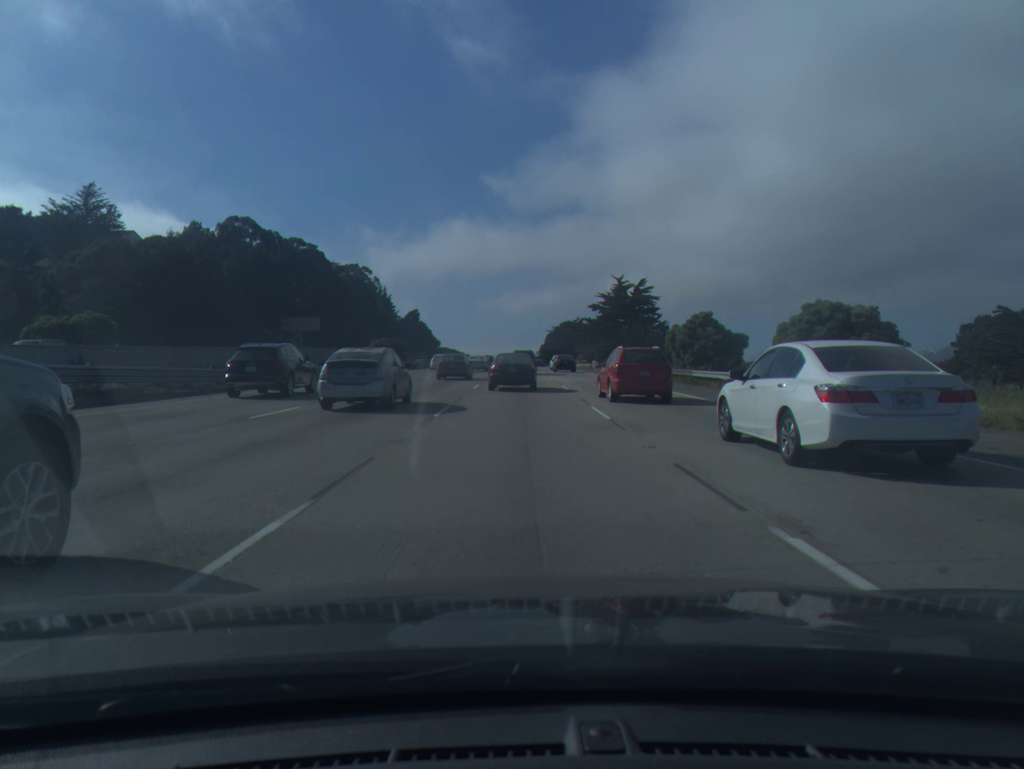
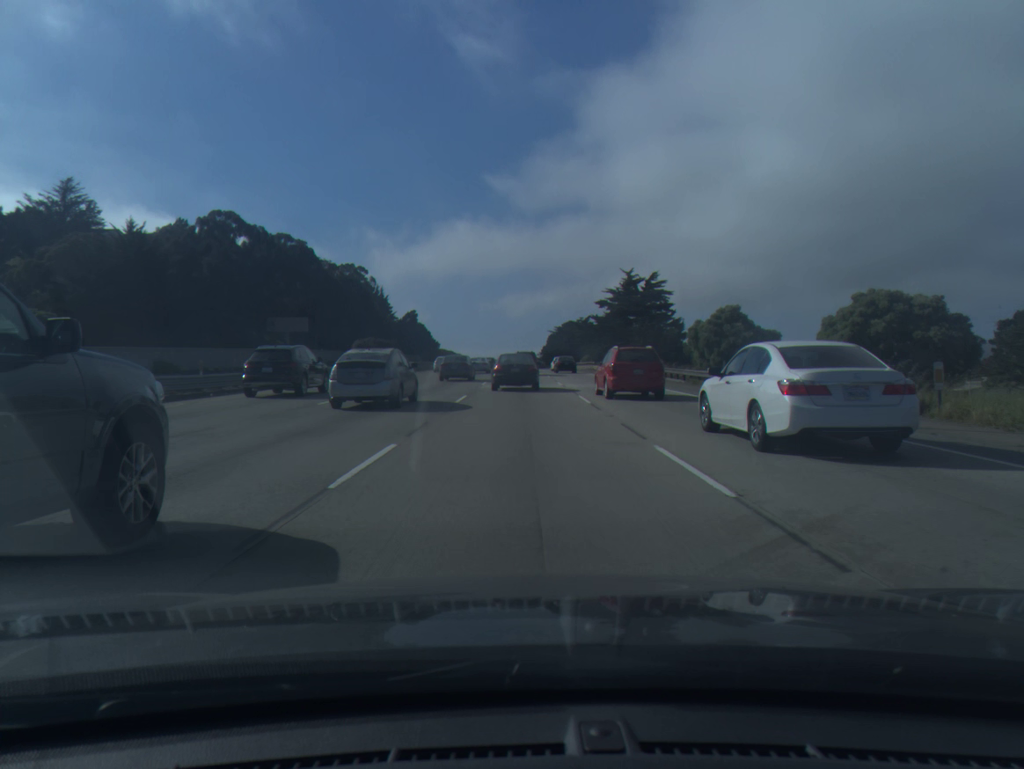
(0.0, +9.2) m; 0°
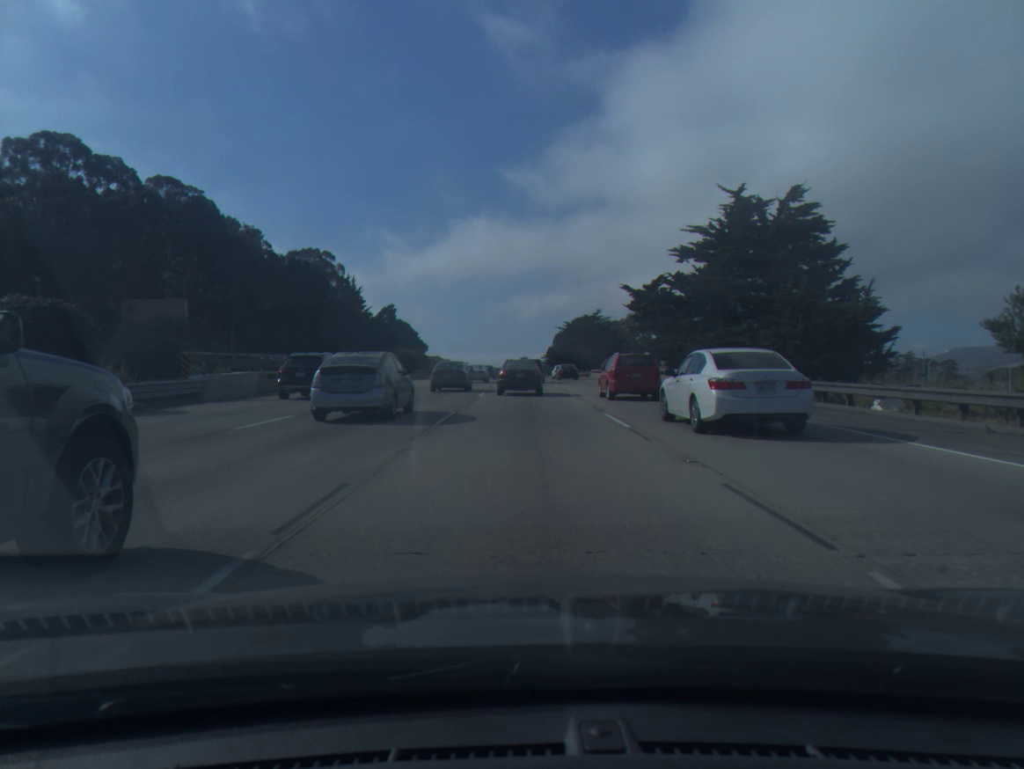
(0.0, +50.3) m; 0°
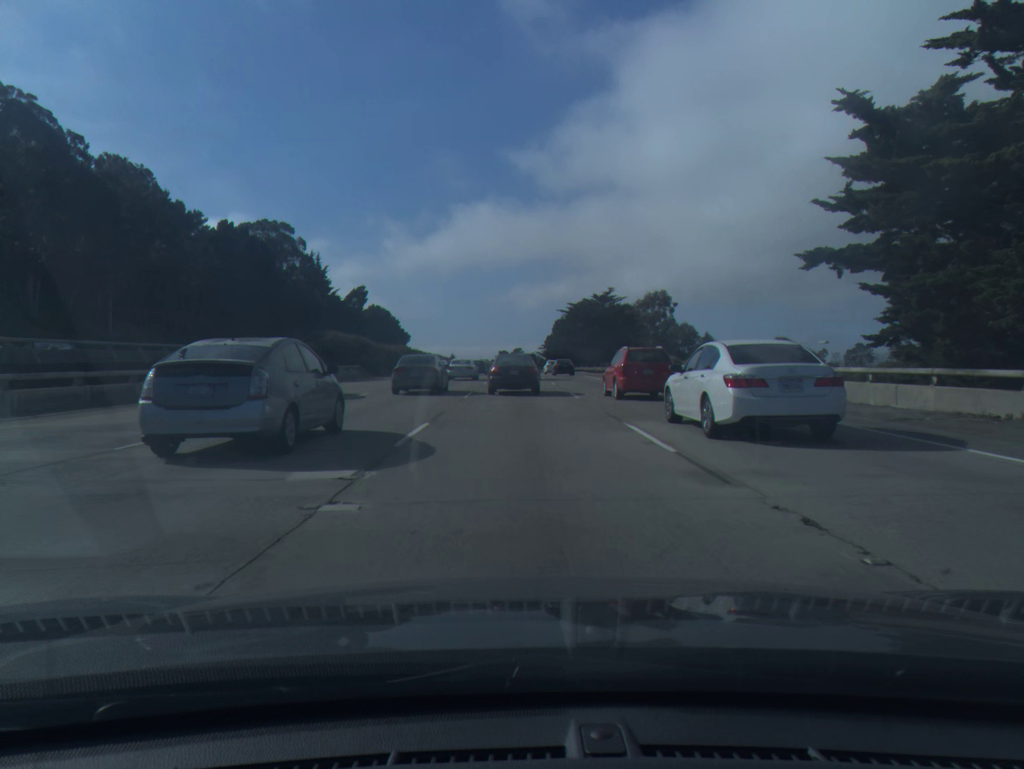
(+0.2, +33.8) m; 0°
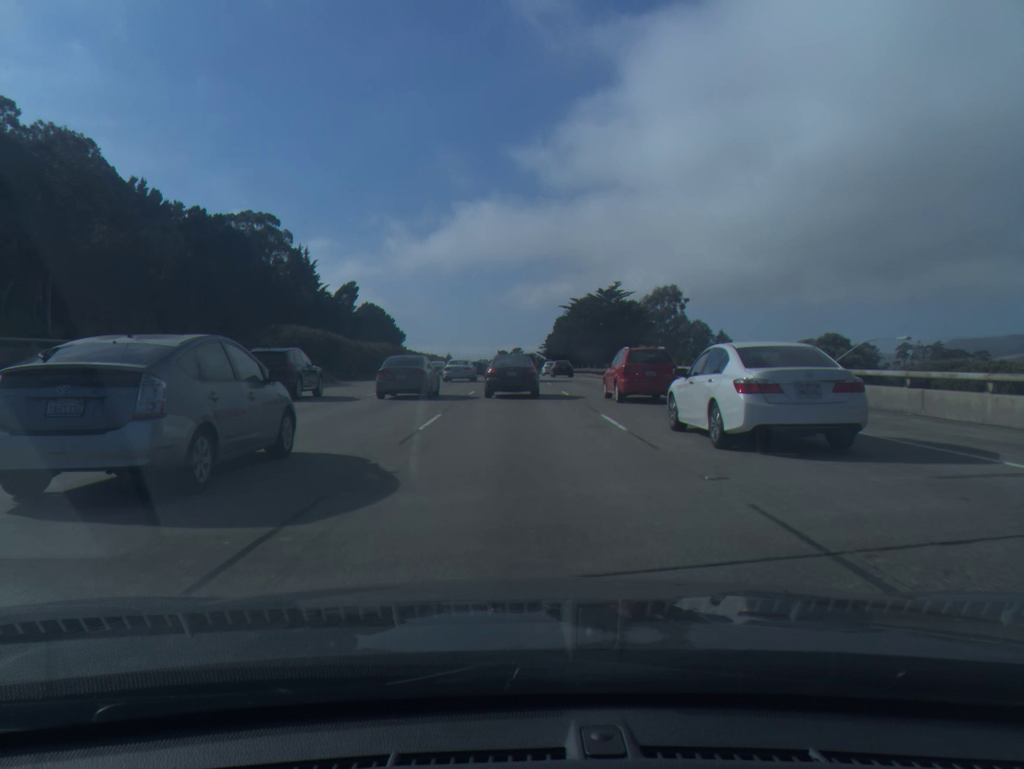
(0.0, +11.2) m; 0°
